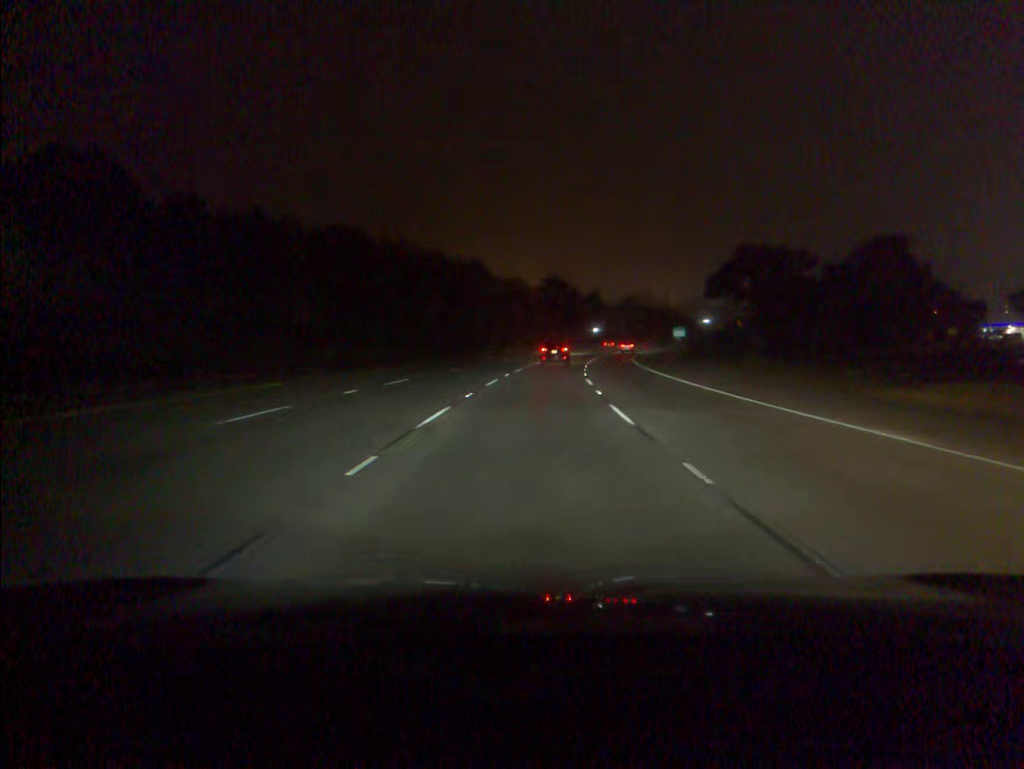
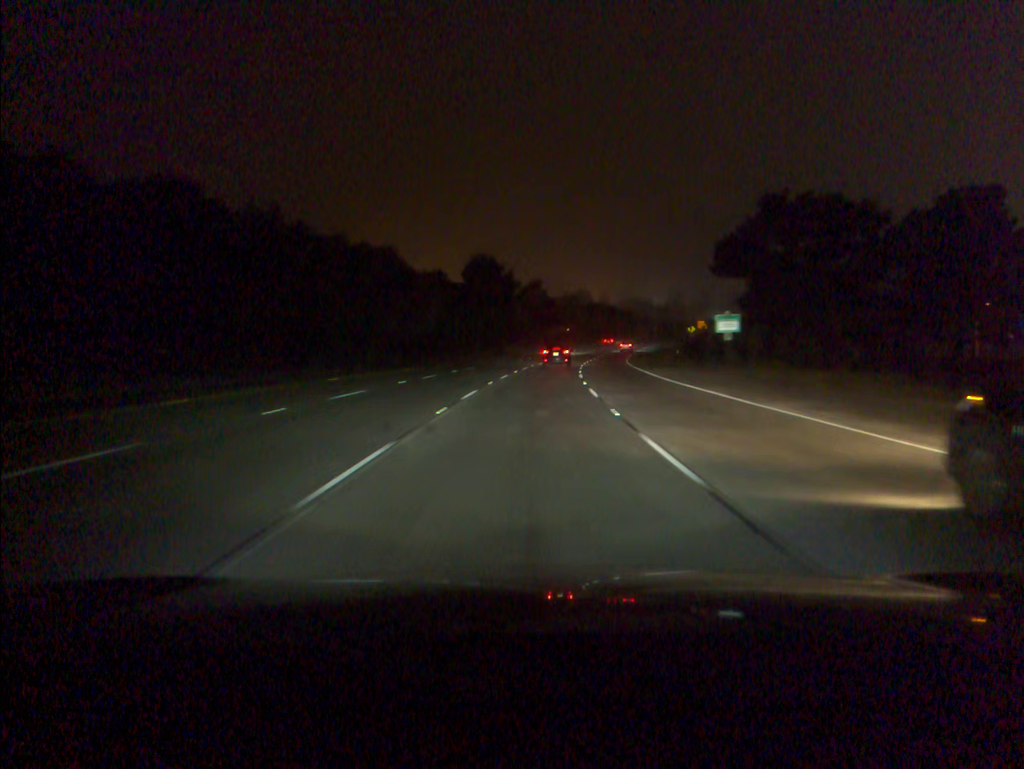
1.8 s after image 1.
(+2.1, +49.8) m; +5°
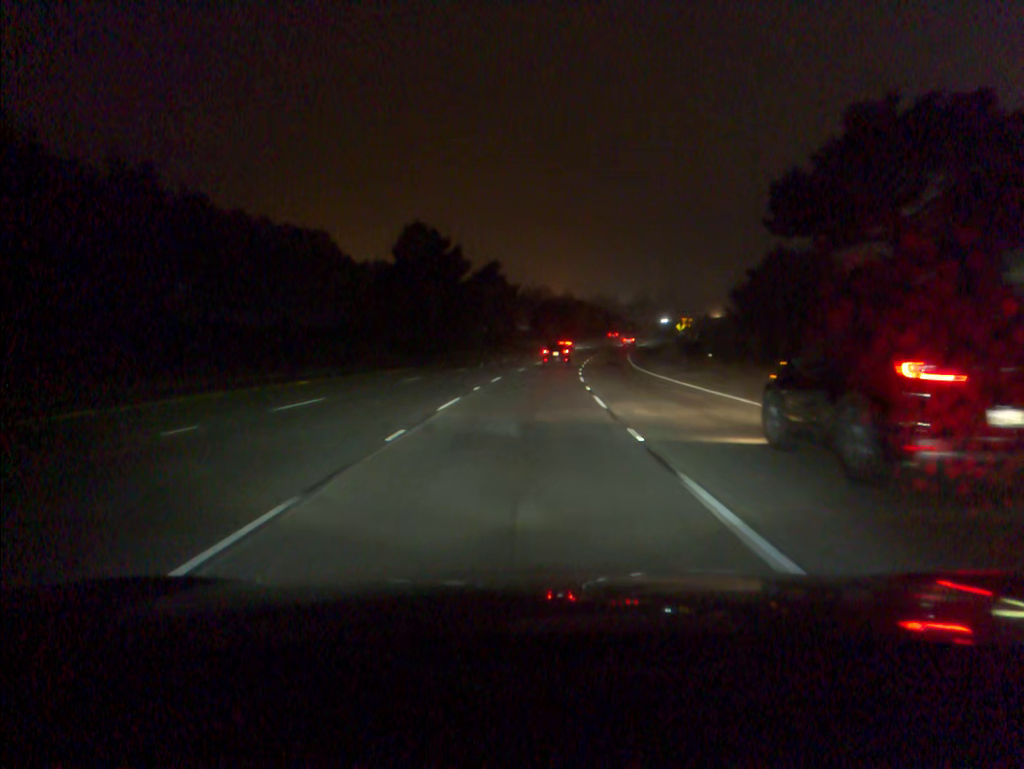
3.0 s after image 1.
(+0.9, +33.3) m; +3°
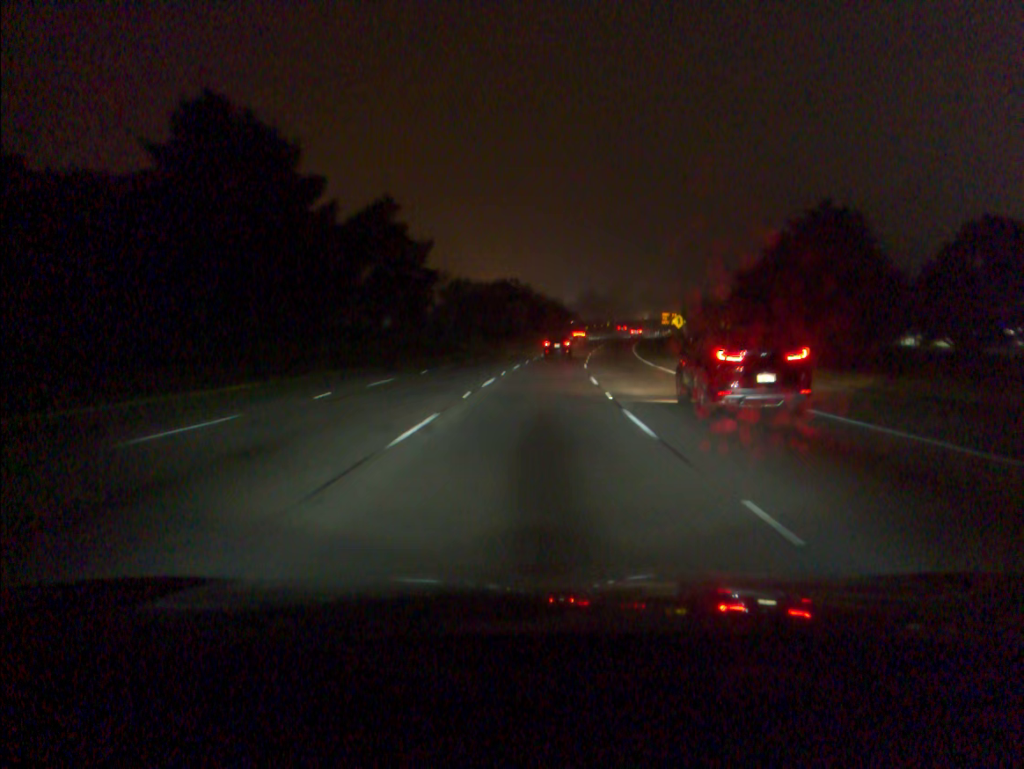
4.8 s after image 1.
(+1.9, +50.1) m; +4°
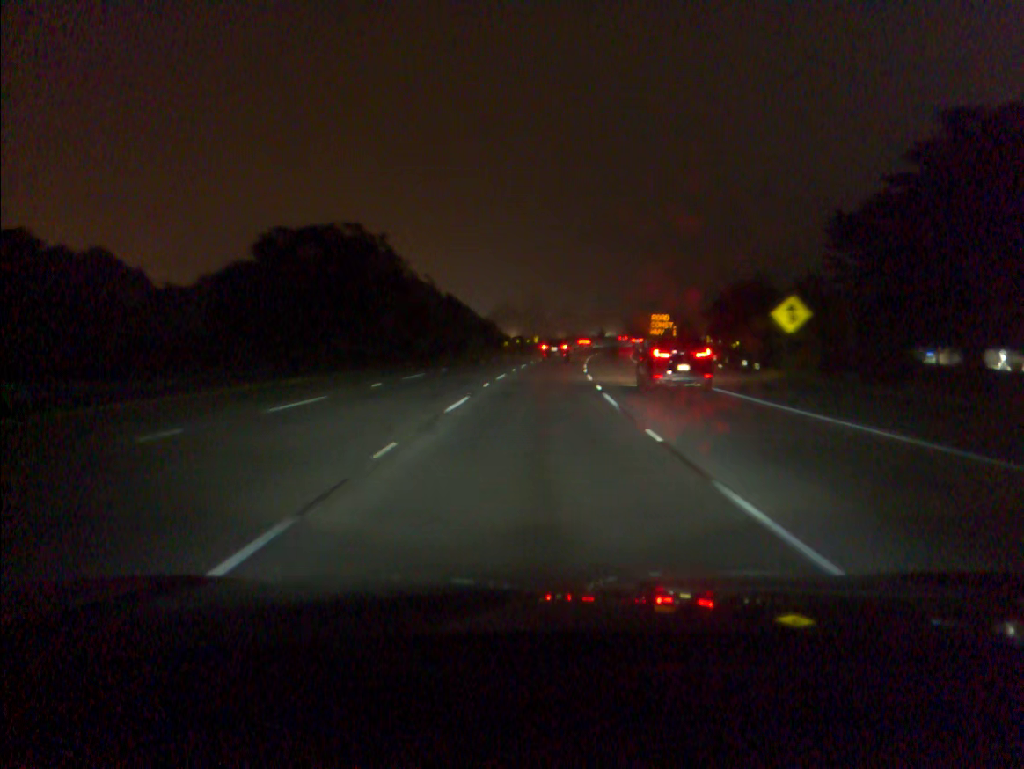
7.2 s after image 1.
(+4.0, +66.7) m; +7°
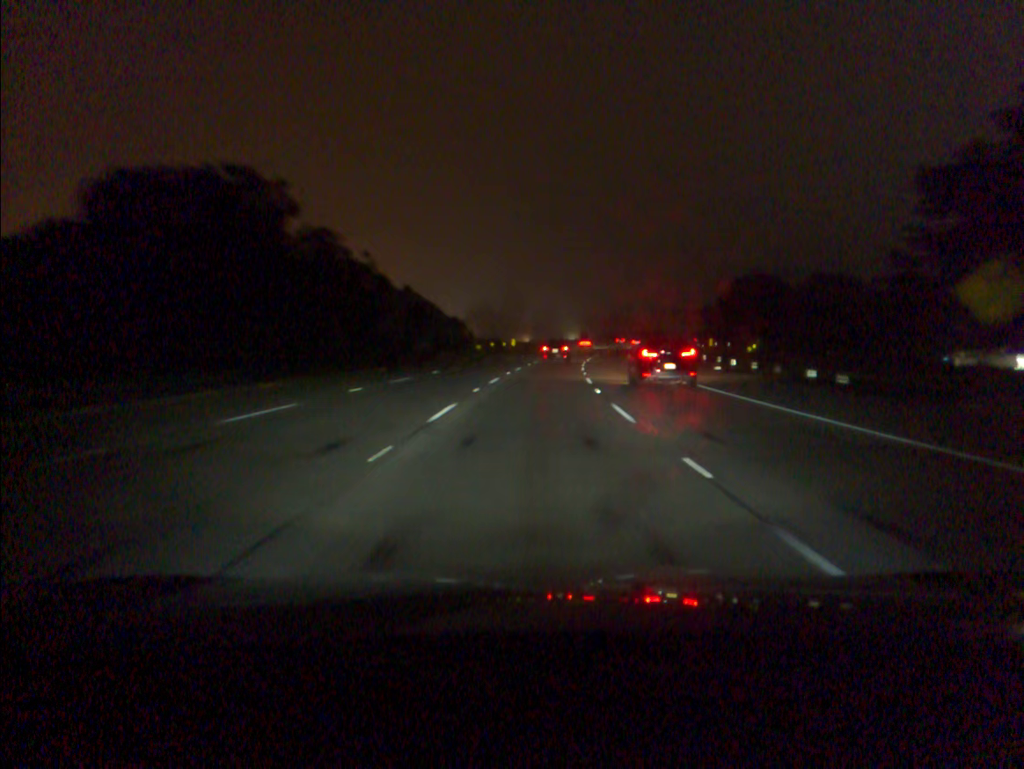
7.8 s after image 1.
(+0.2, +16.6) m; +2°
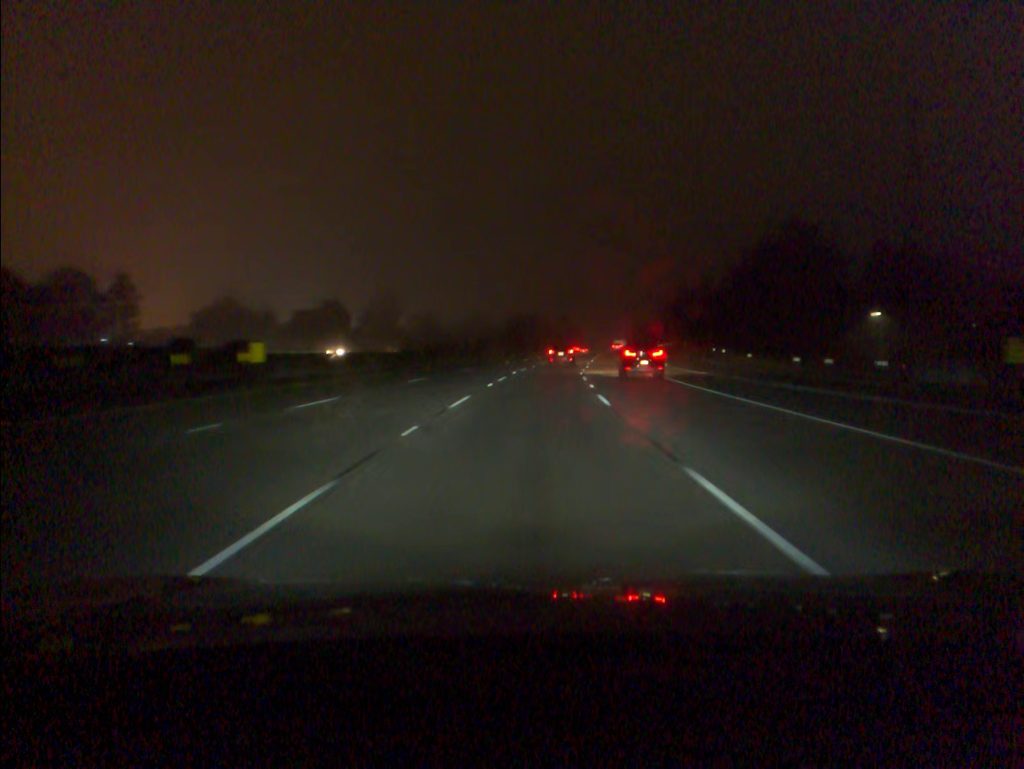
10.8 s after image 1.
(+5.7, +82.7) m; +8°
